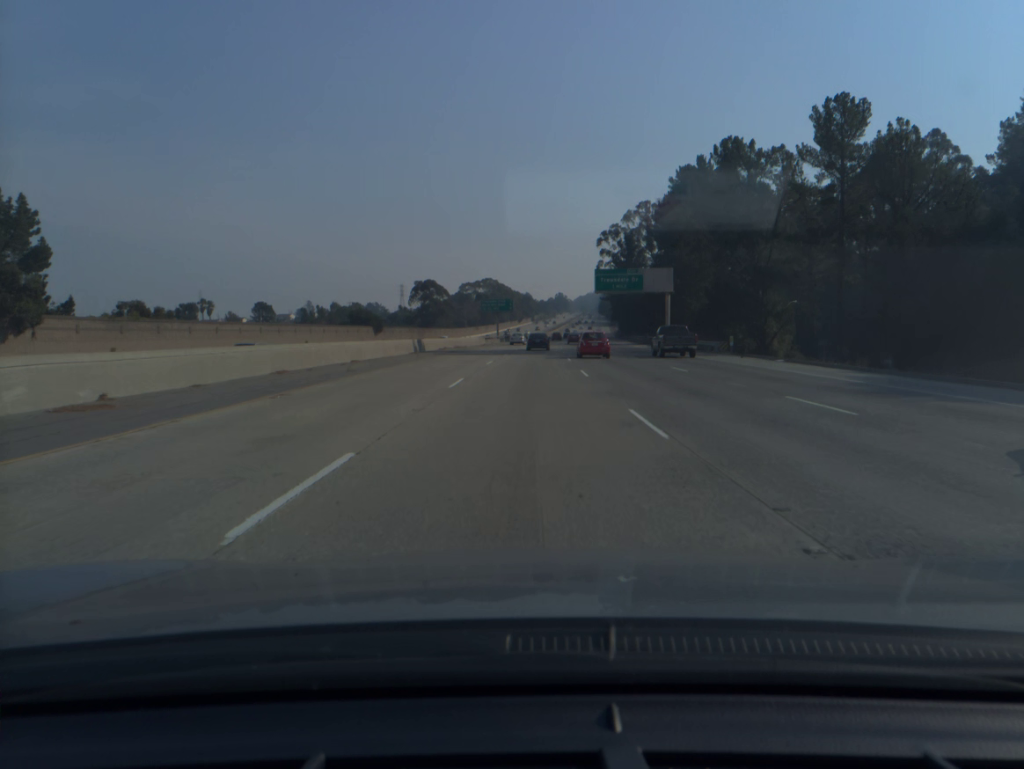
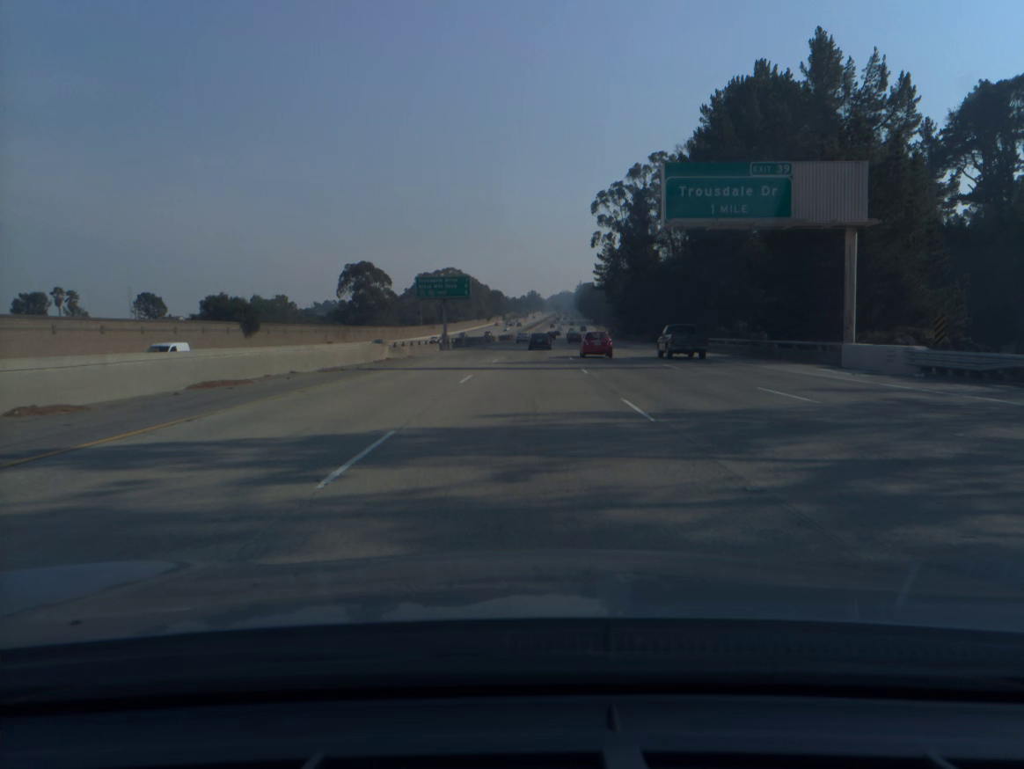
(+0.9, +56.3) m; +2°
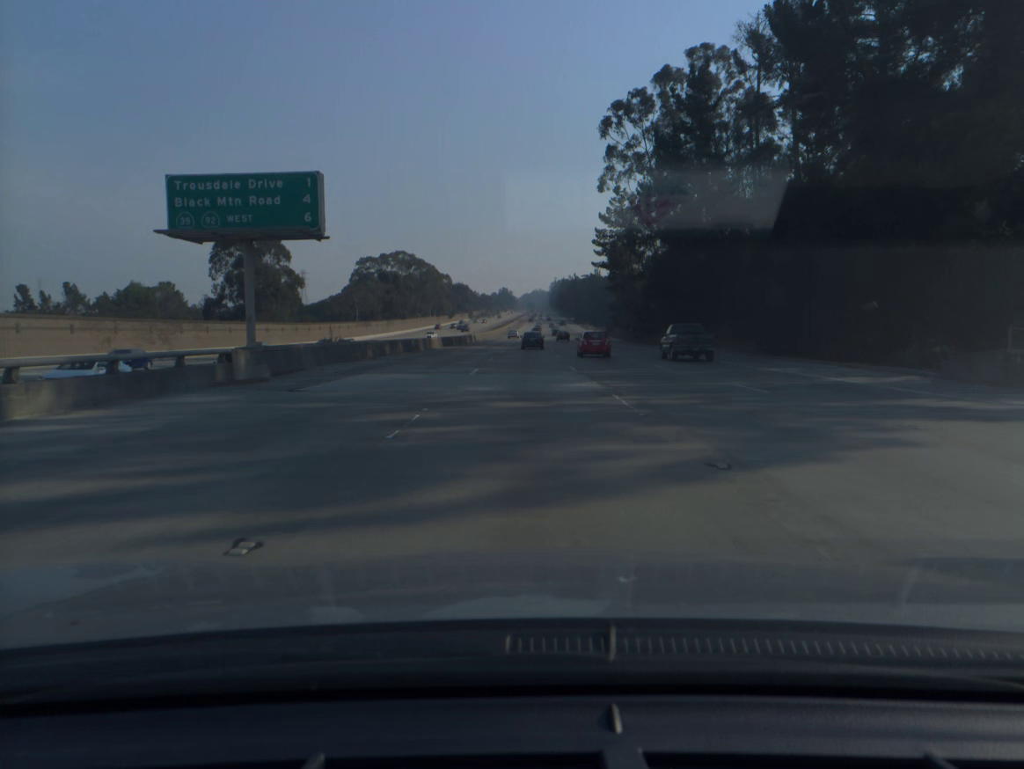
(+1.1, +56.5) m; +2°
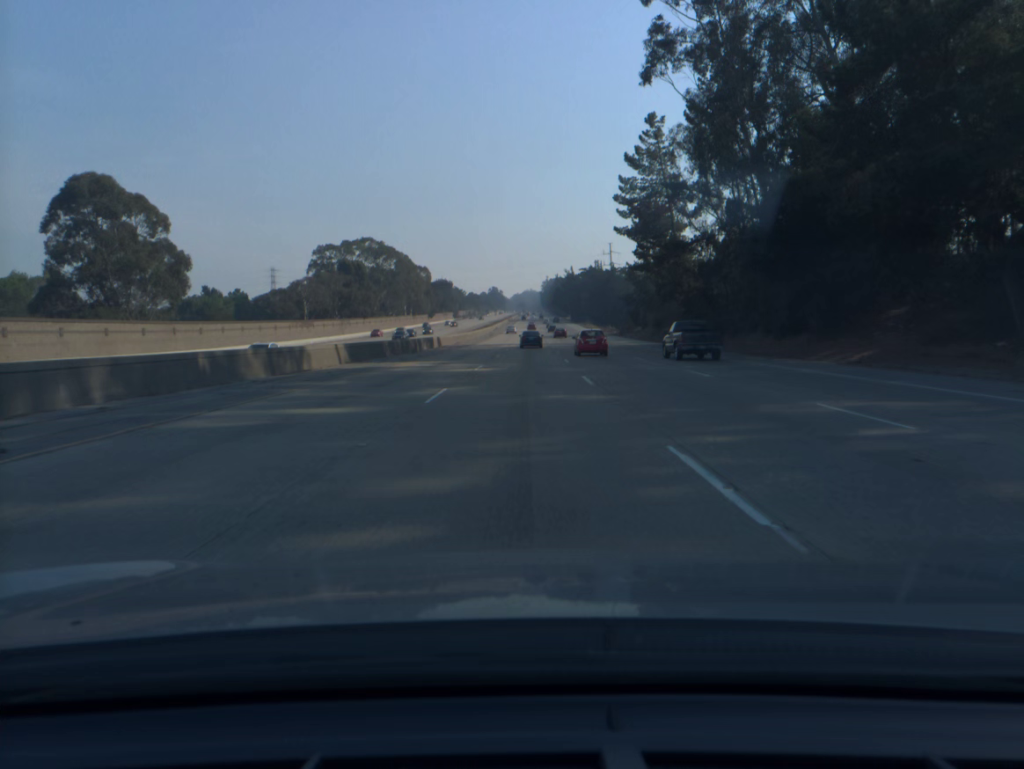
(+0.2, +37.7) m; +1°
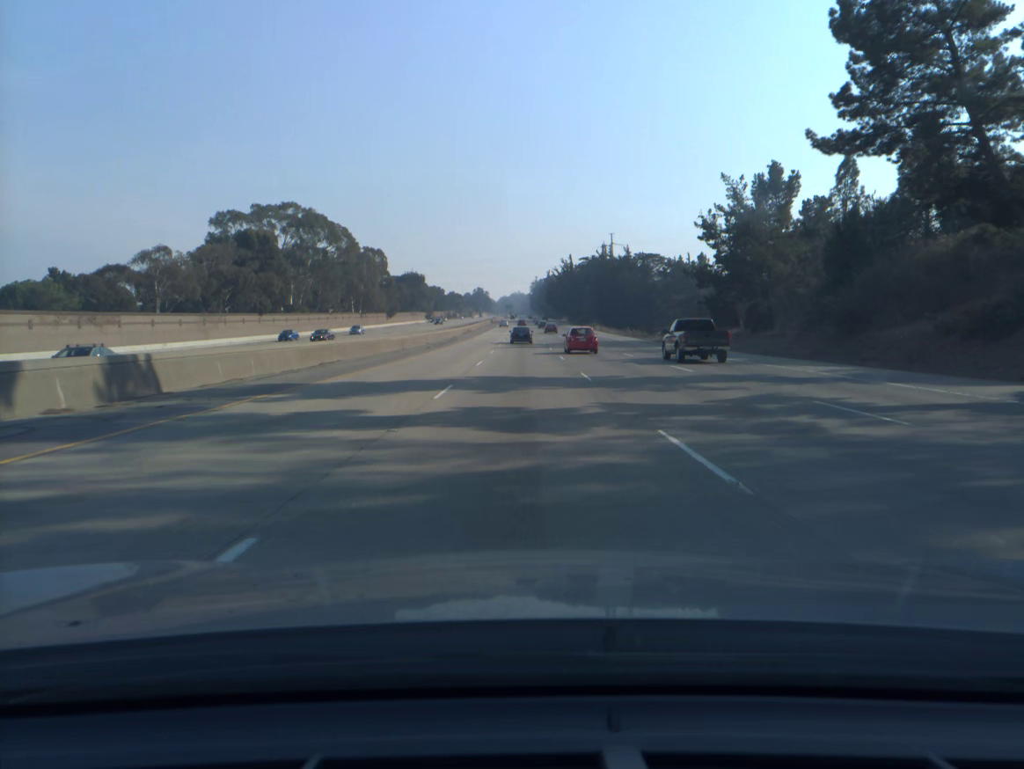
(+0.4, +56.7) m; +1°
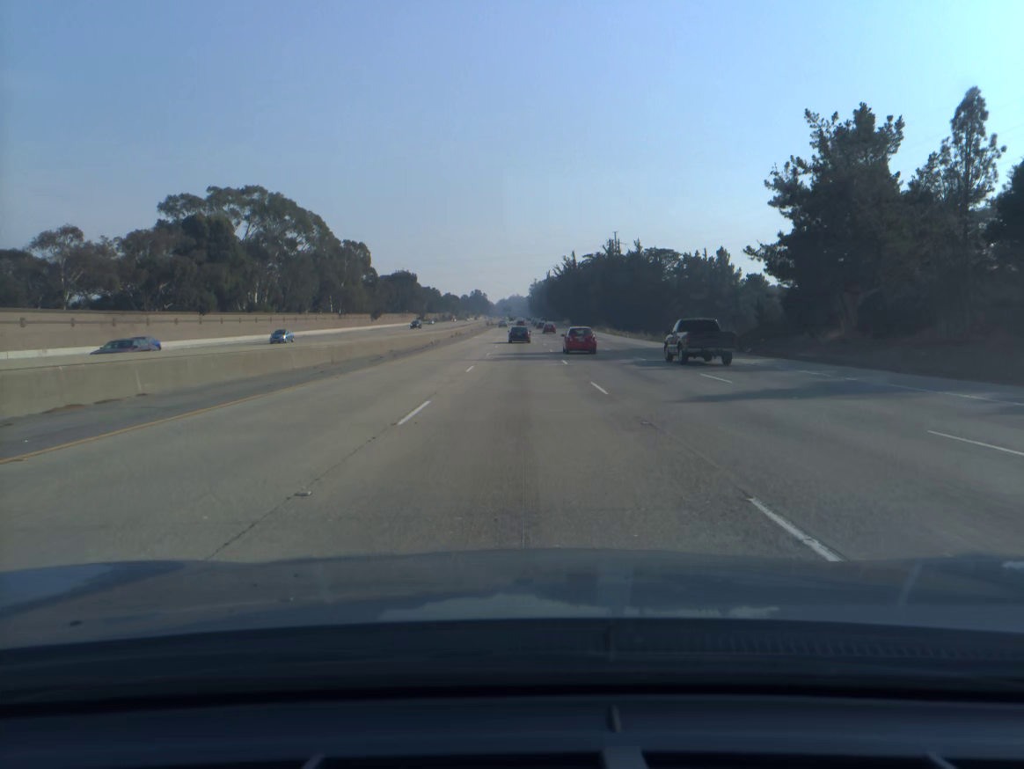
(0.0, +18.9) m; 0°
